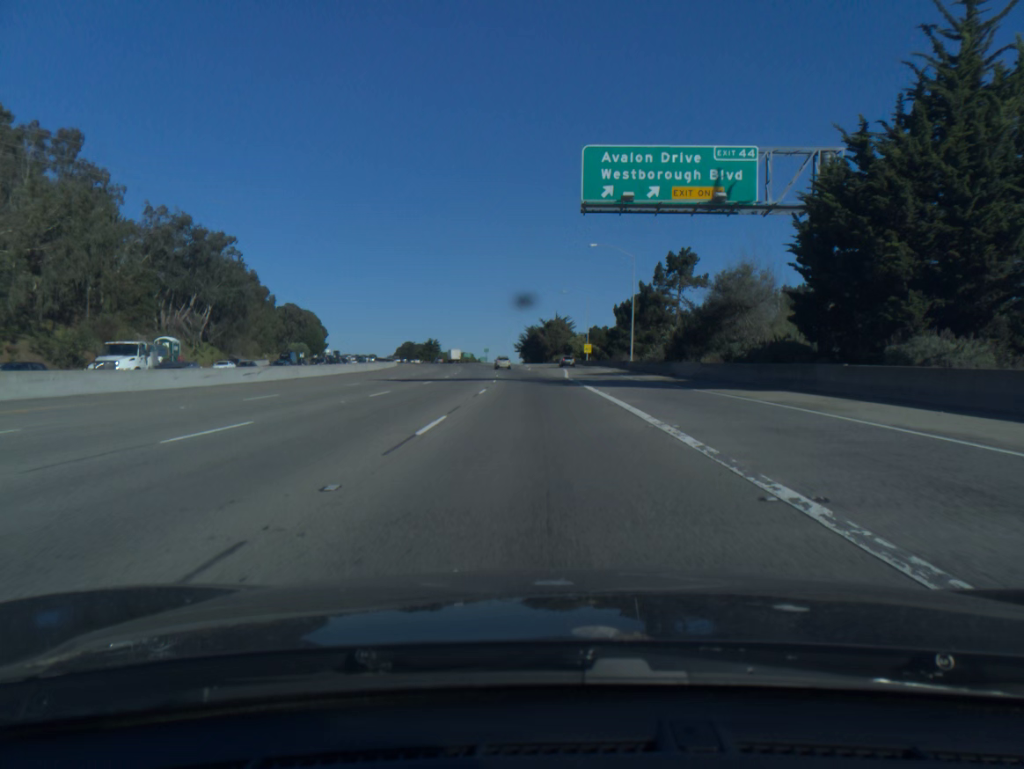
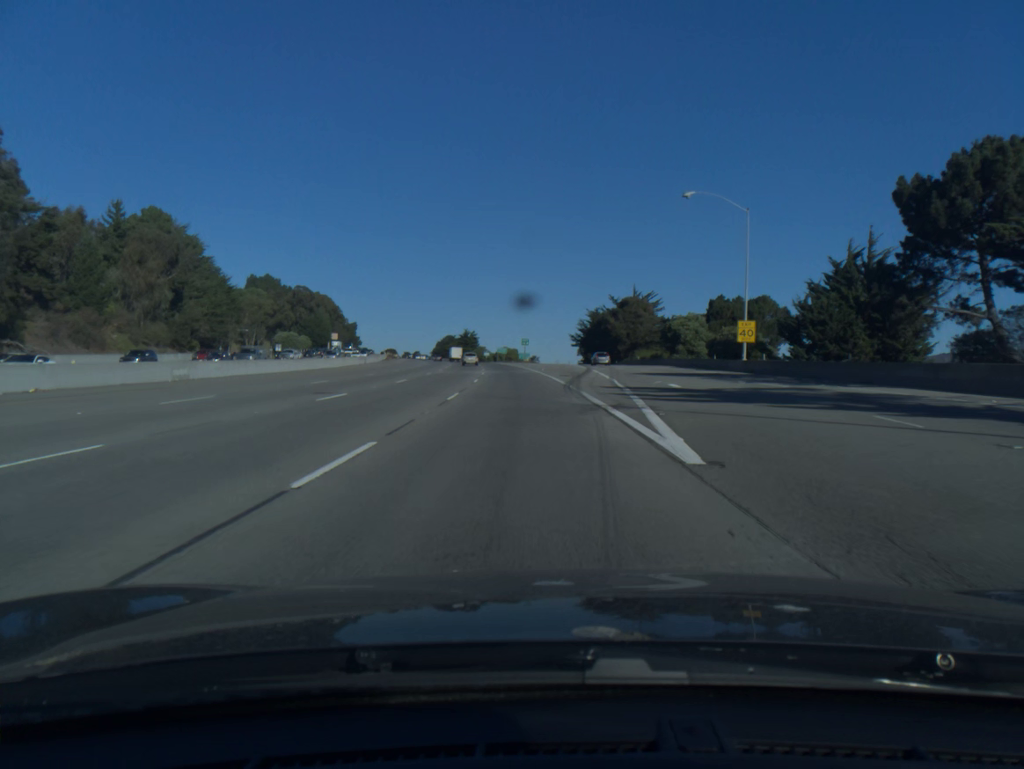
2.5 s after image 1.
(-2.2, +78.0) m; -4°
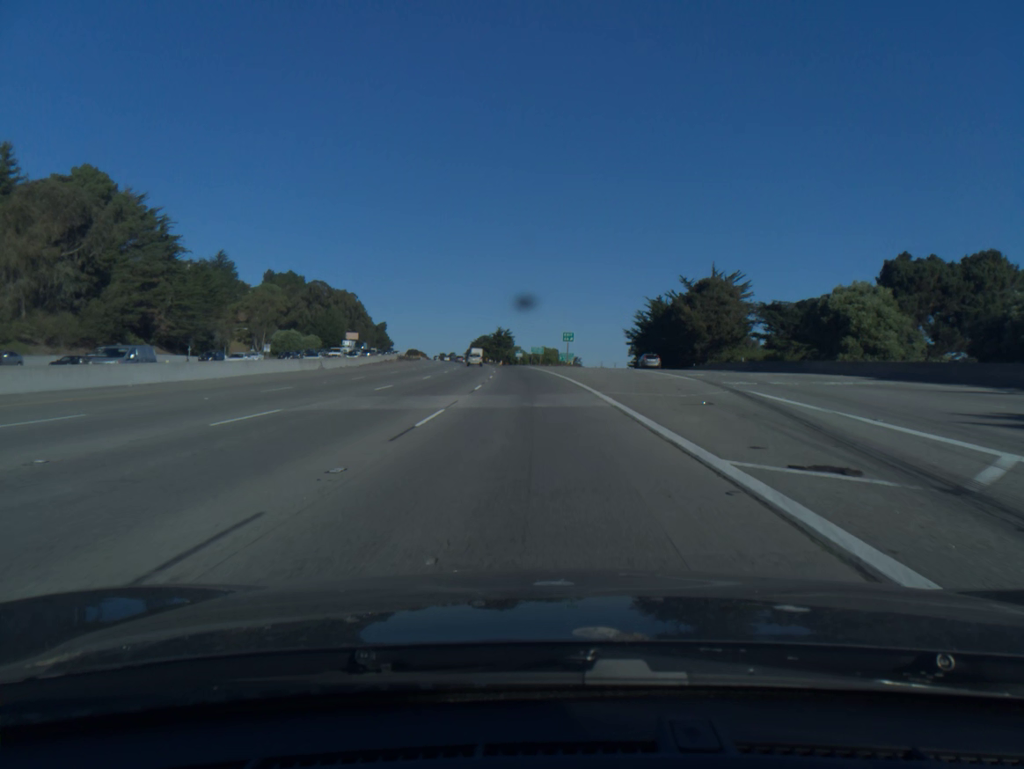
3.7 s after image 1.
(-1.0, +37.6) m; -3°
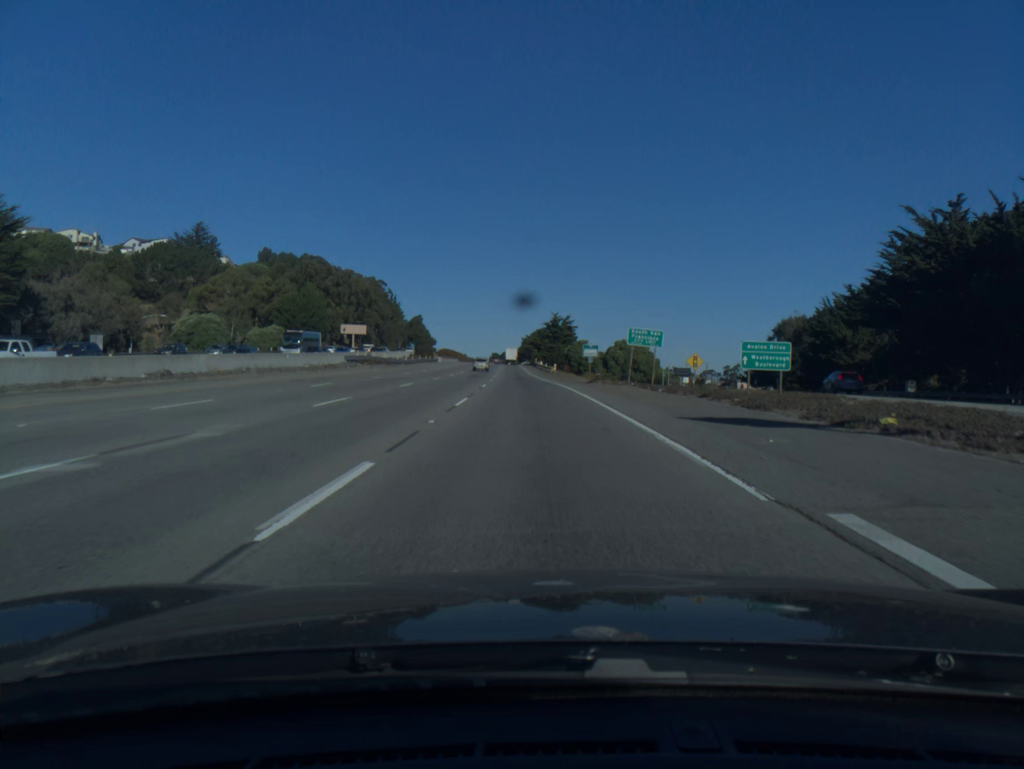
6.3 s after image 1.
(-3.2, +81.4) m; -4°
